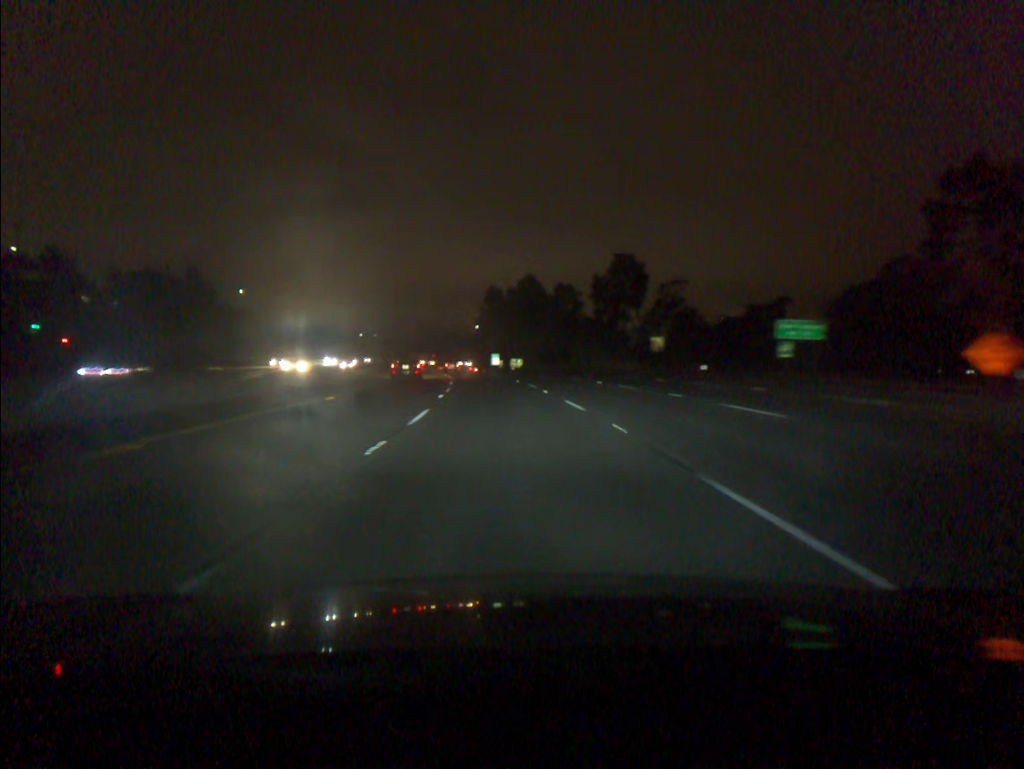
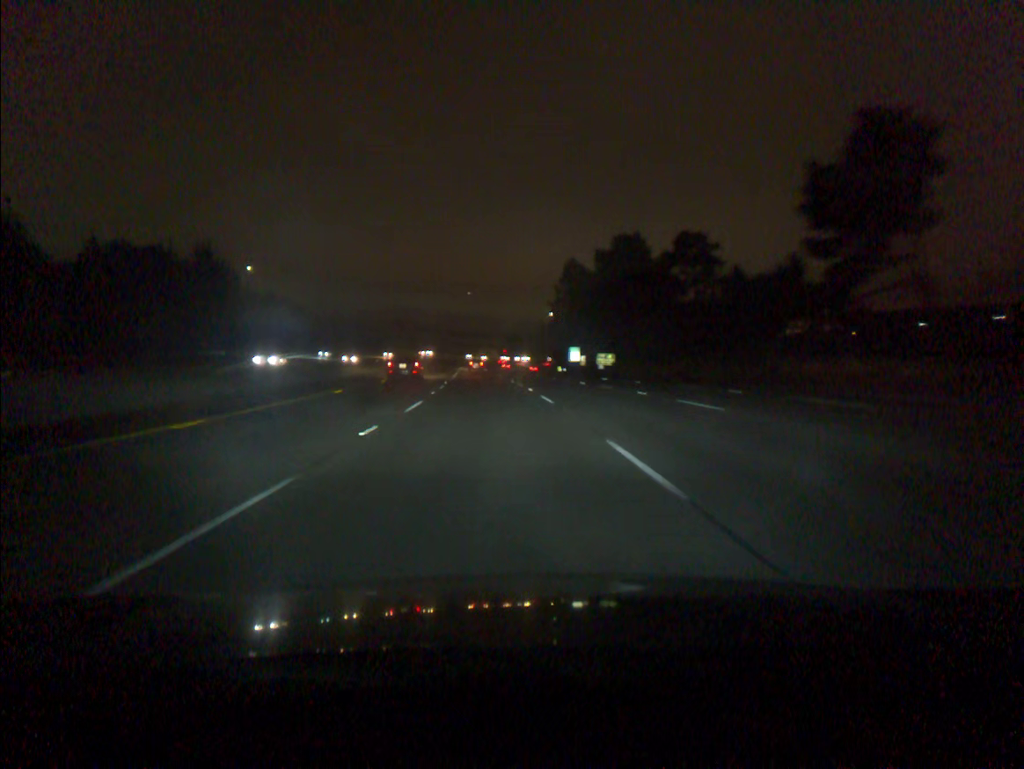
(-2.5, +55.0) m; -5°
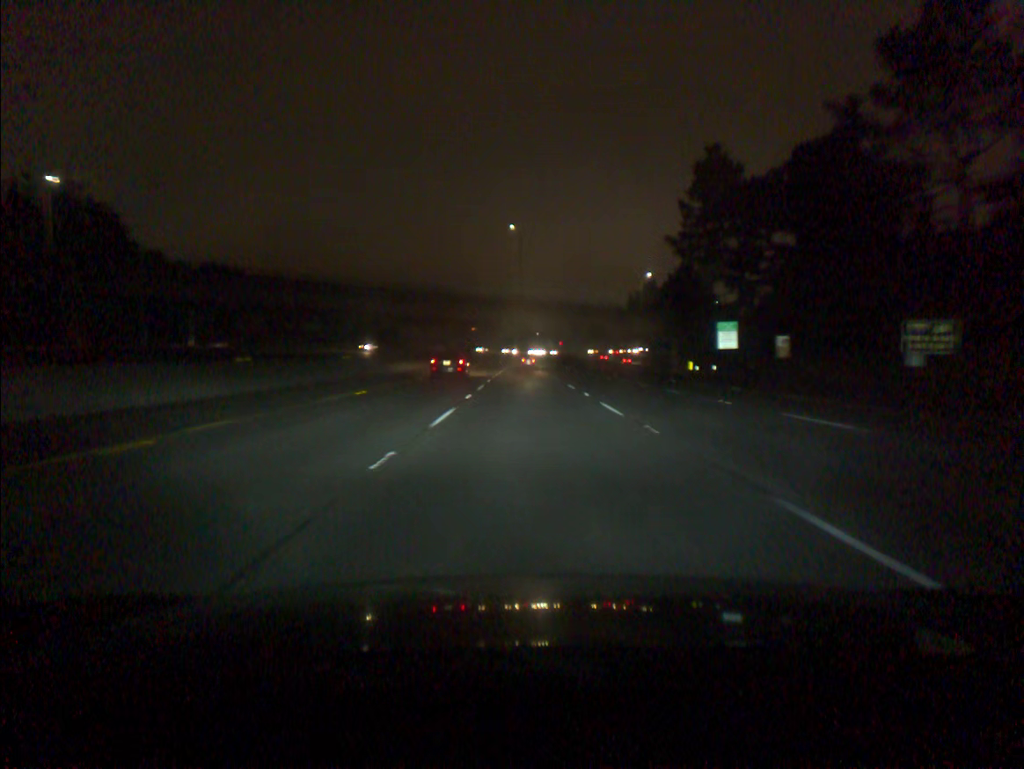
(-5.4, +92.1) m; -4°
